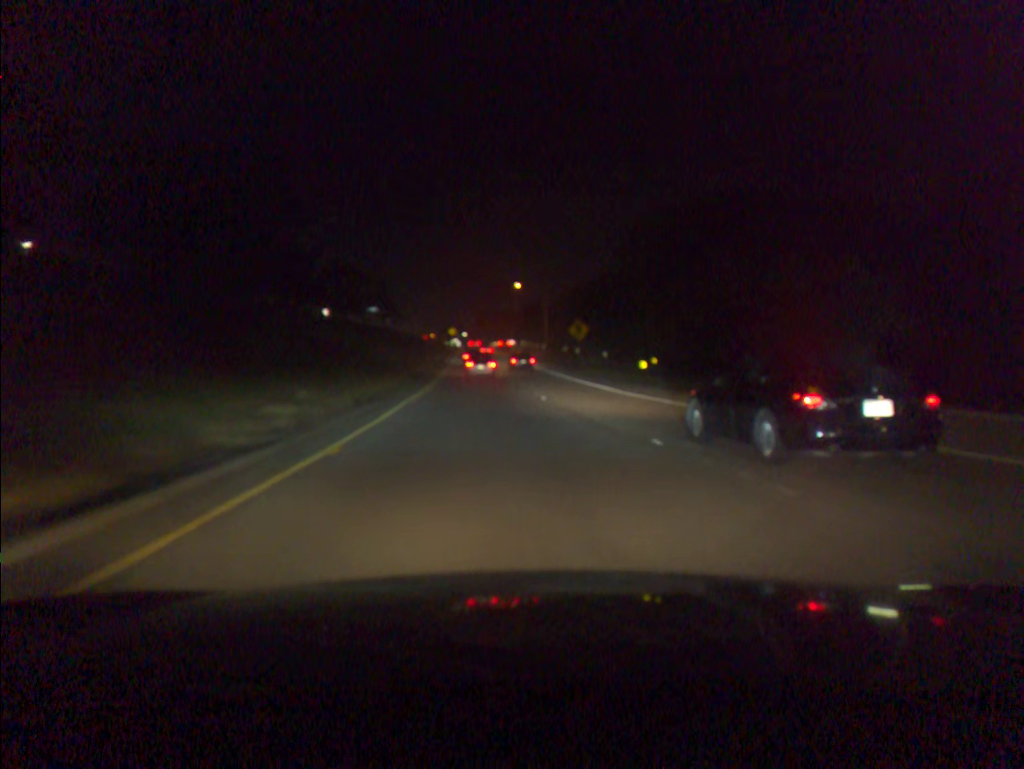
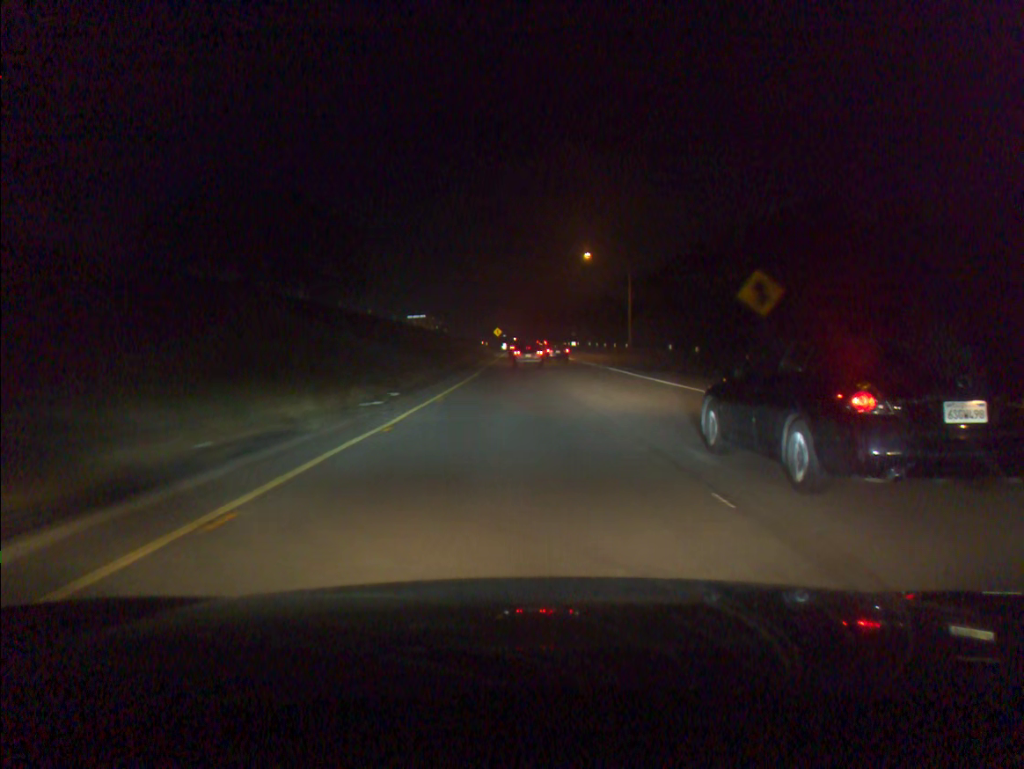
(-1.6, +34.5) m; -4°
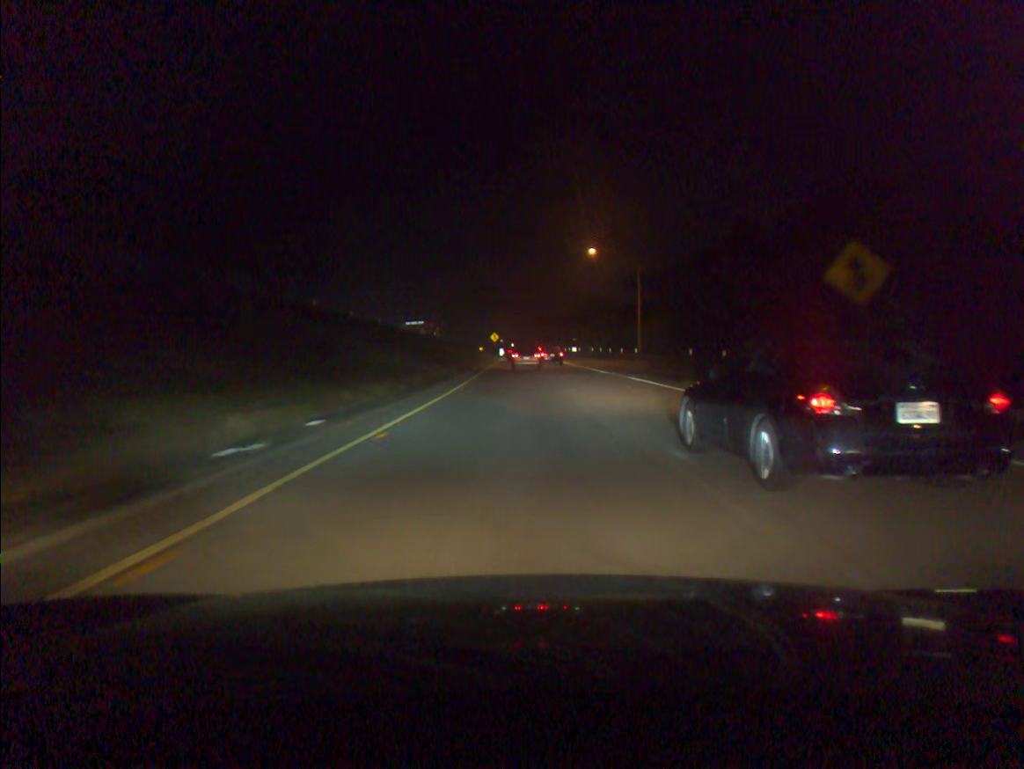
(0.0, +8.4) m; 0°
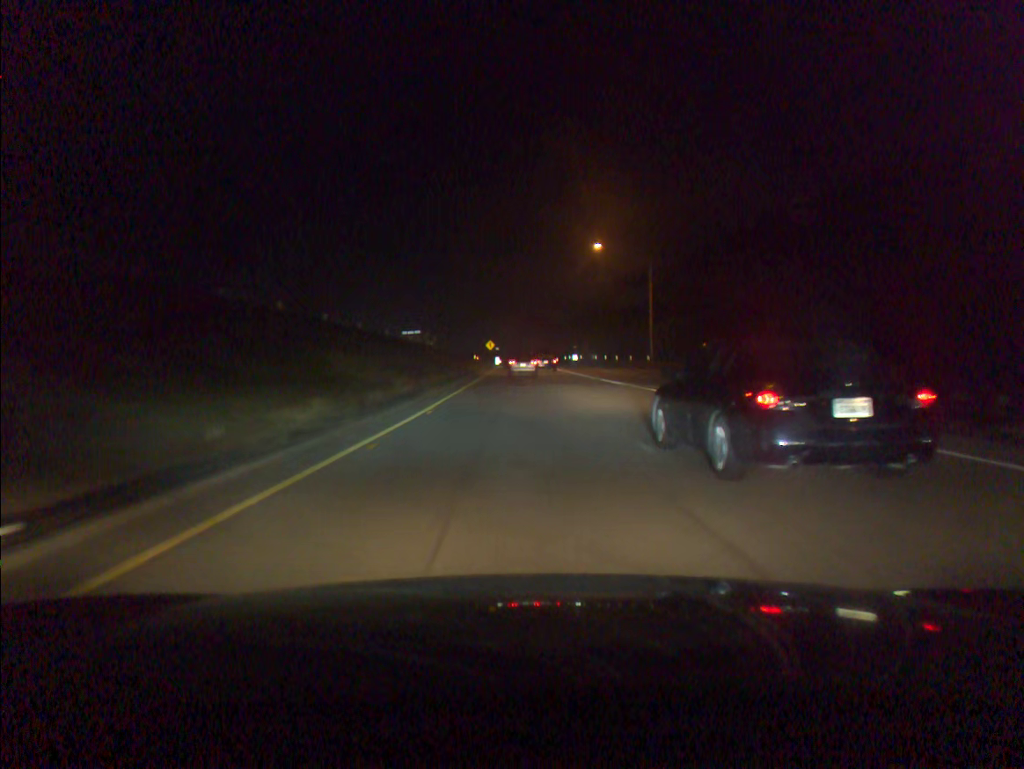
(0.0, +8.2) m; 0°
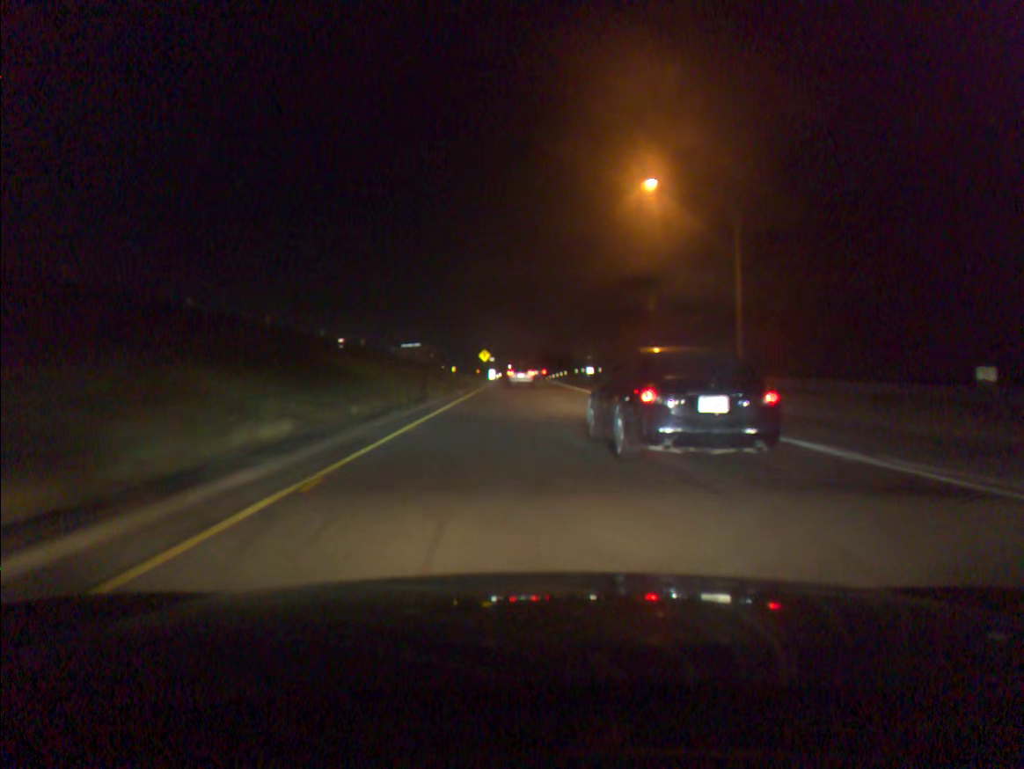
(0.0, +25.3) m; 0°
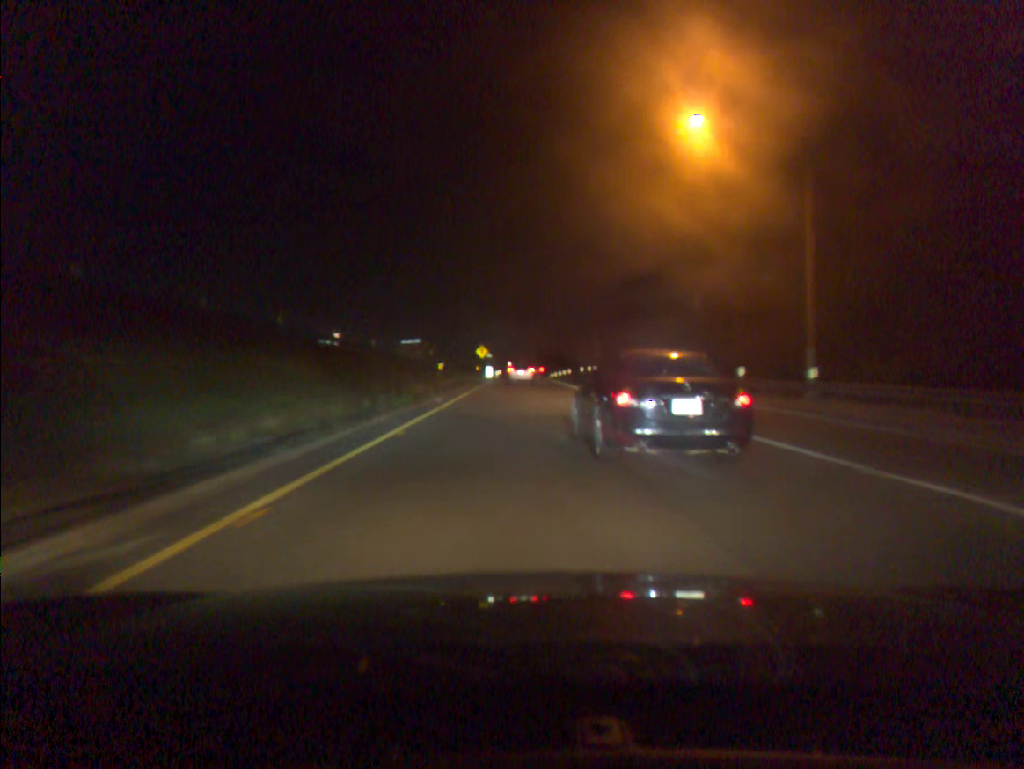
(0.0, +9.1) m; 0°
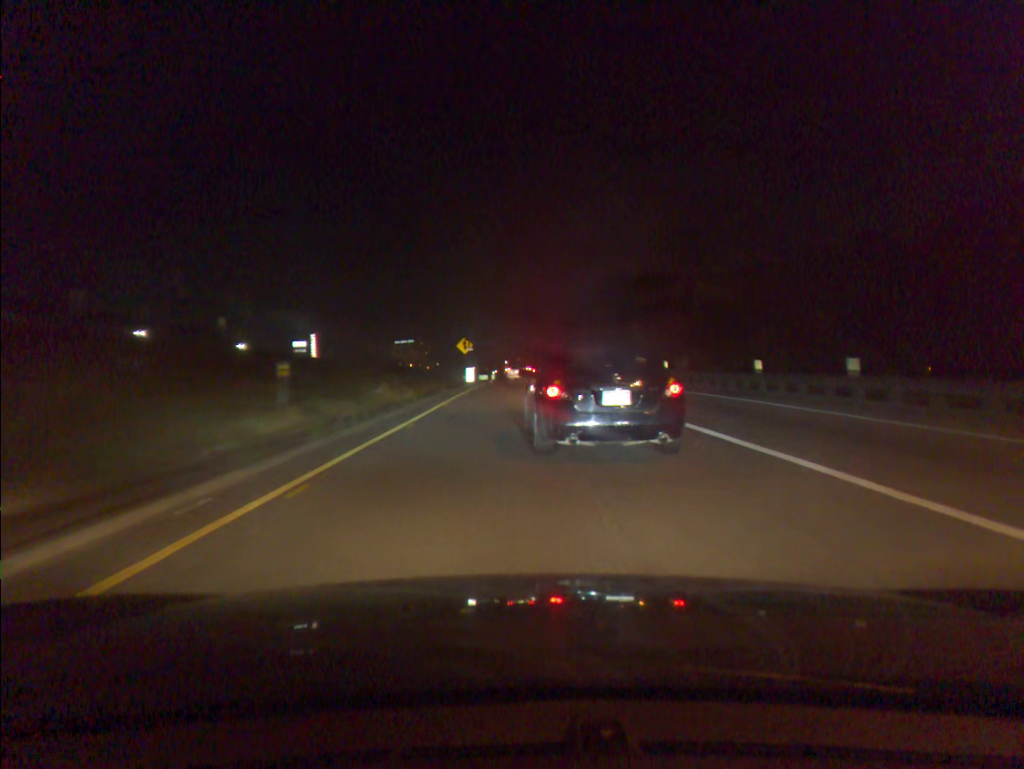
(+0.1, +28.0) m; 0°
